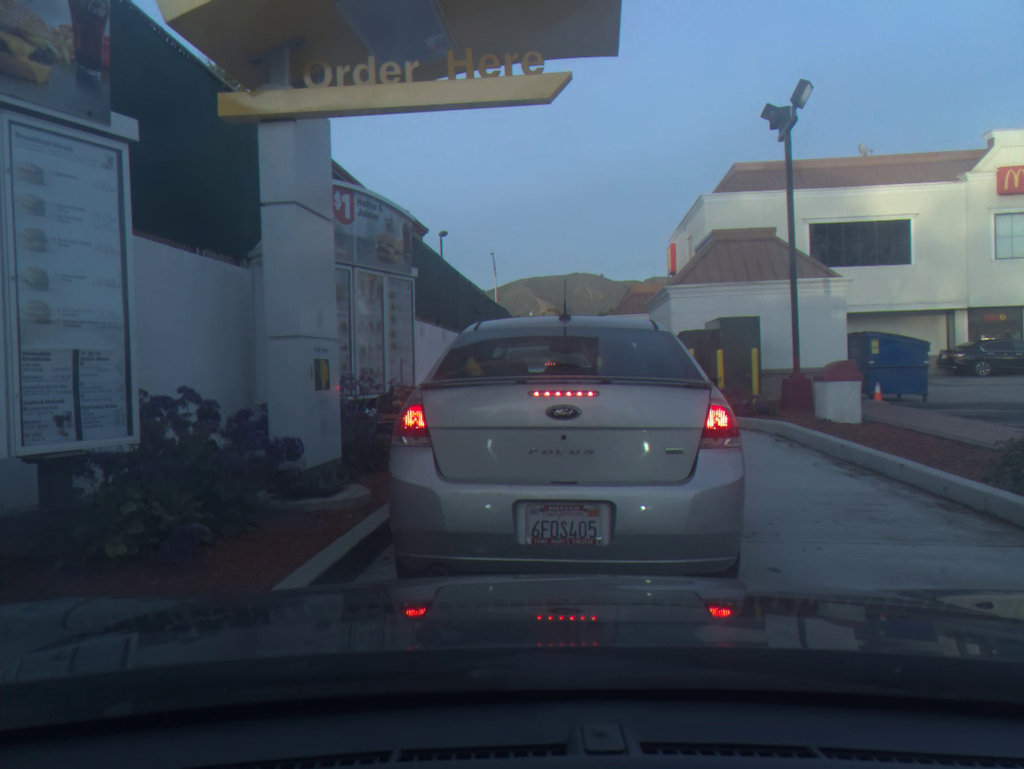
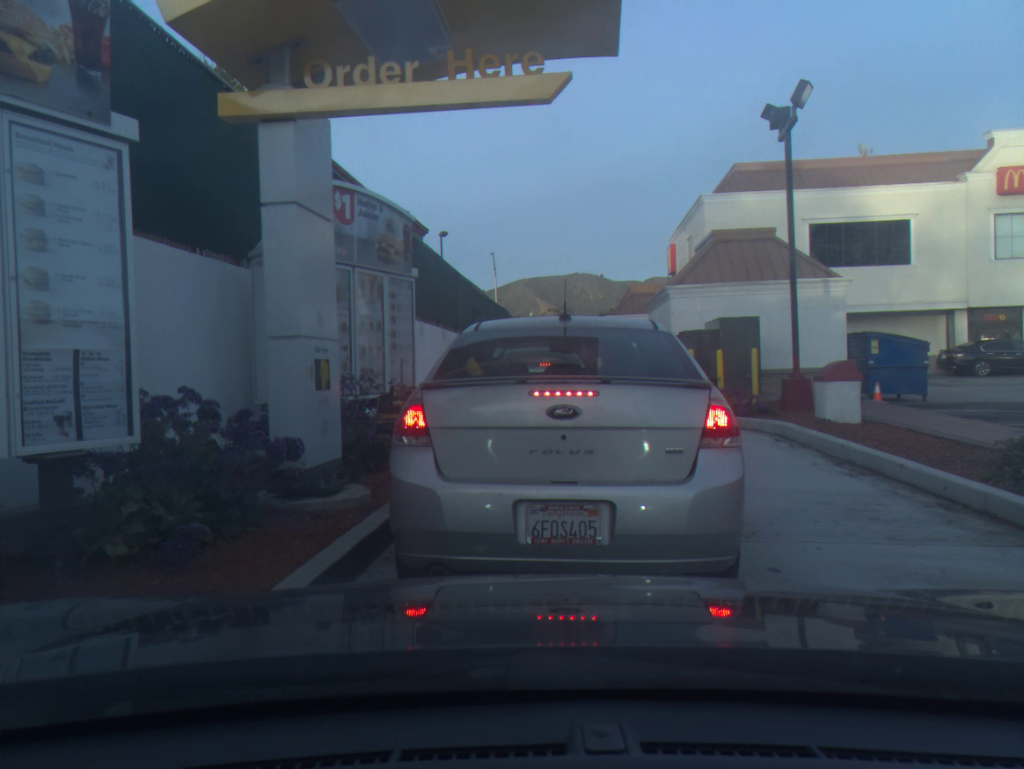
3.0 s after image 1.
(0.0, 0.0) m; 0°
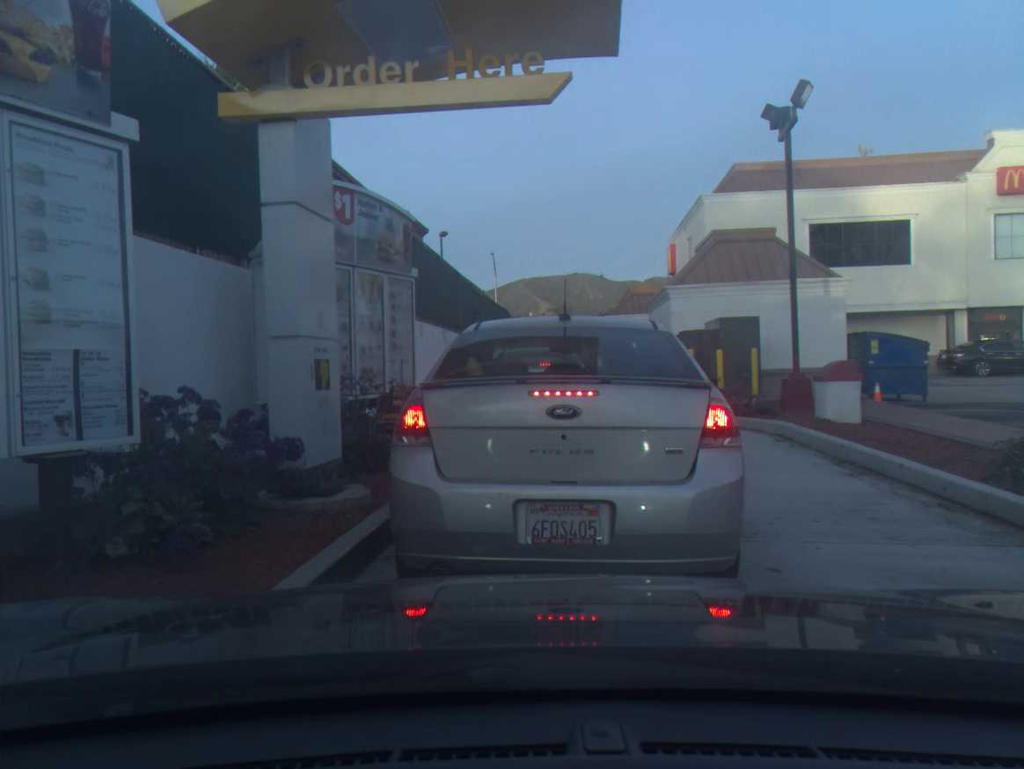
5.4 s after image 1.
(0.0, 0.0) m; 0°
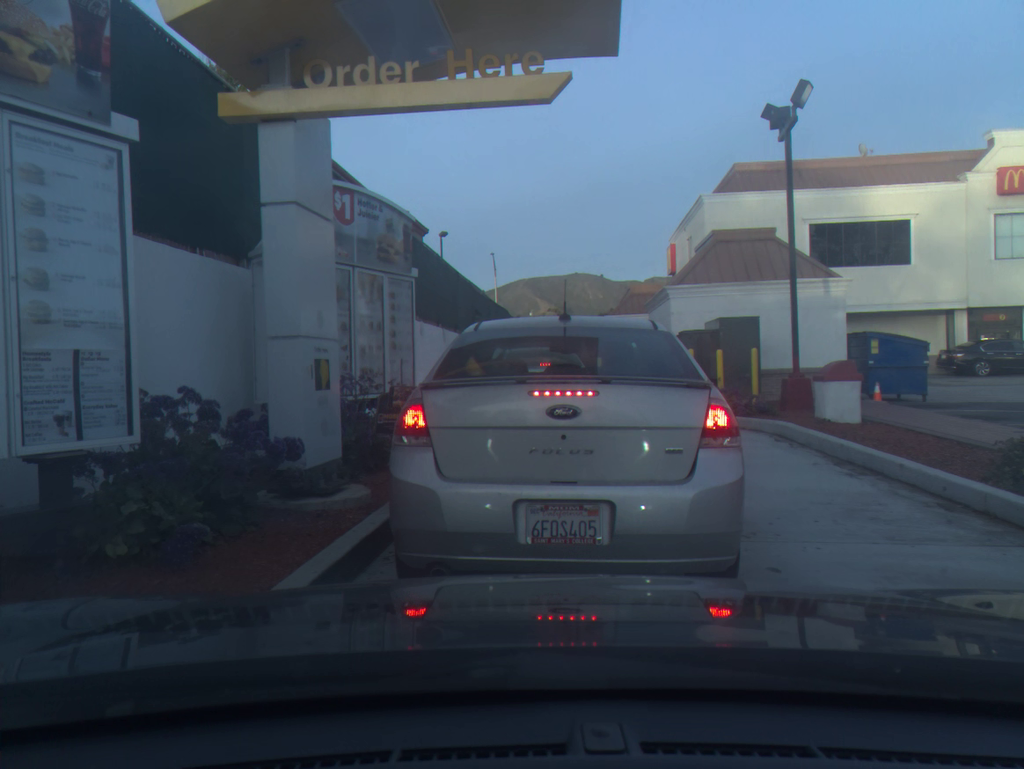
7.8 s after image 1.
(0.0, 0.0) m; 0°
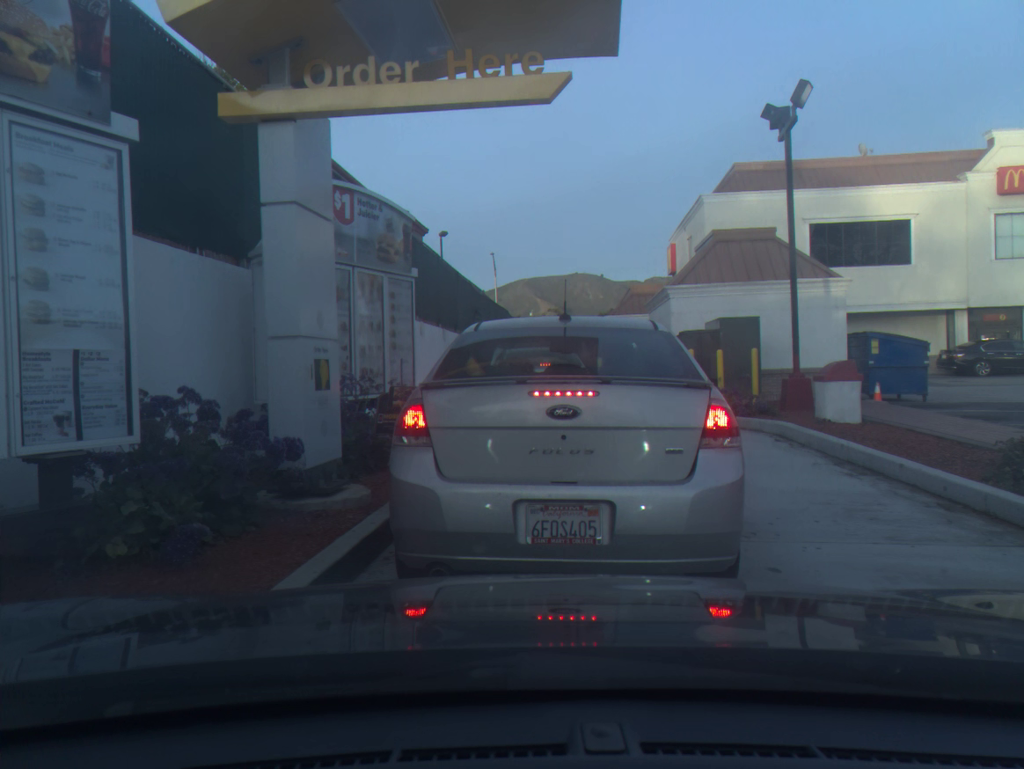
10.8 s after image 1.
(0.0, 0.0) m; 0°
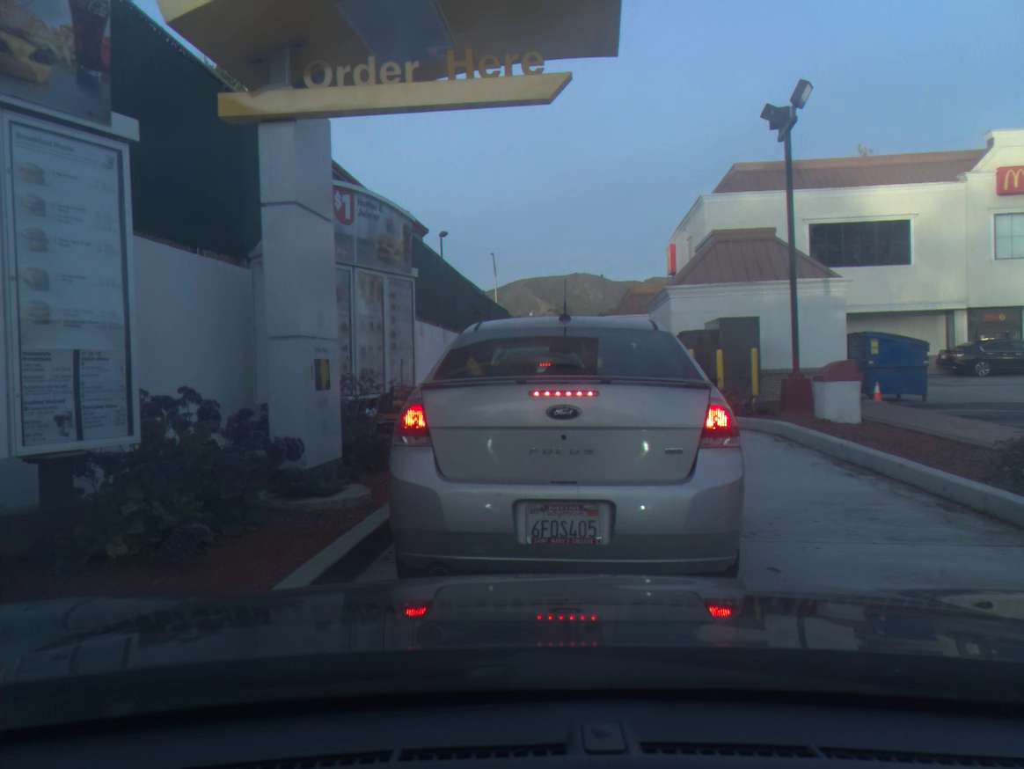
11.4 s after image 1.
(0.0, 0.0) m; 0°
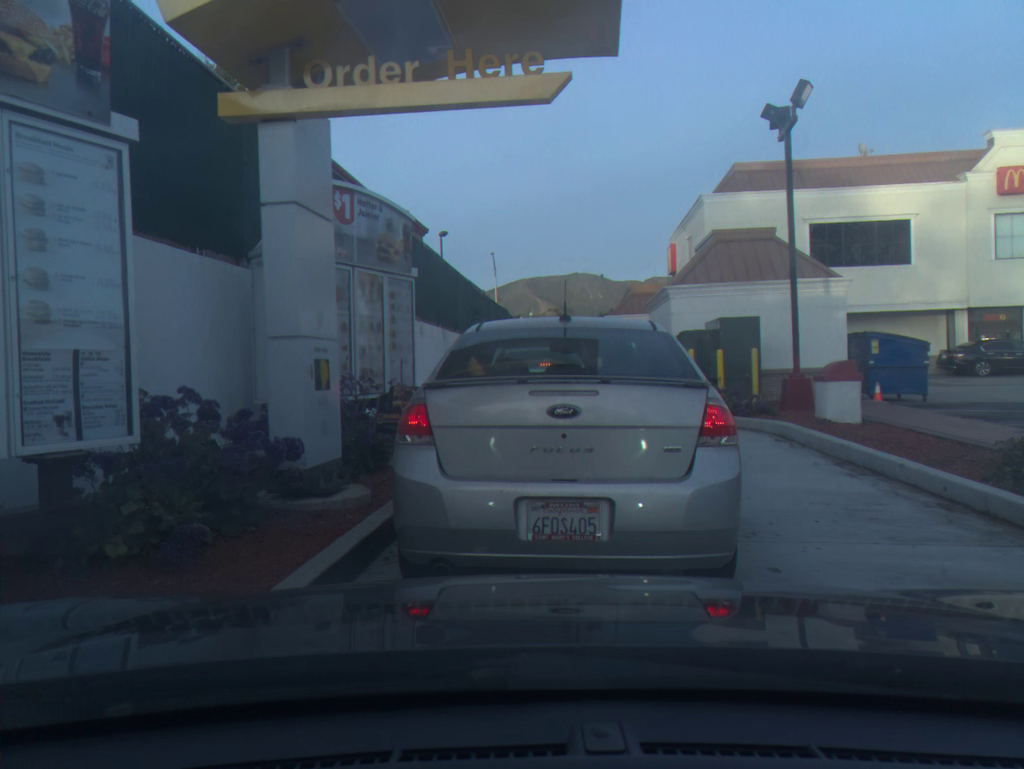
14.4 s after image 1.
(0.0, 0.0) m; 0°
